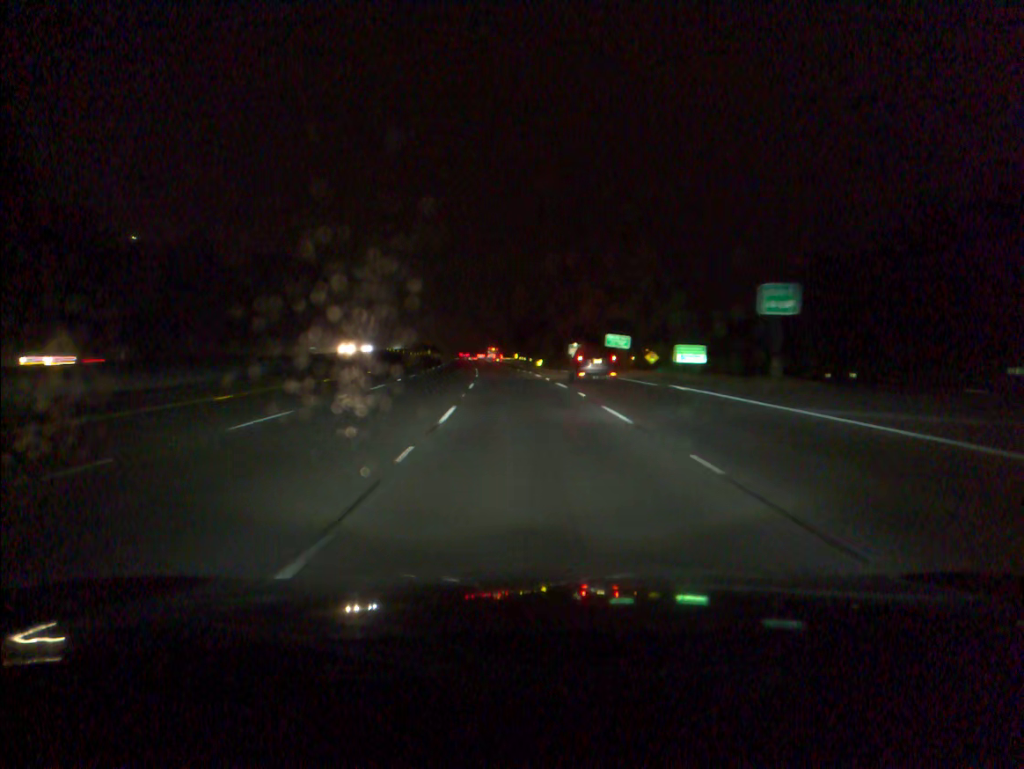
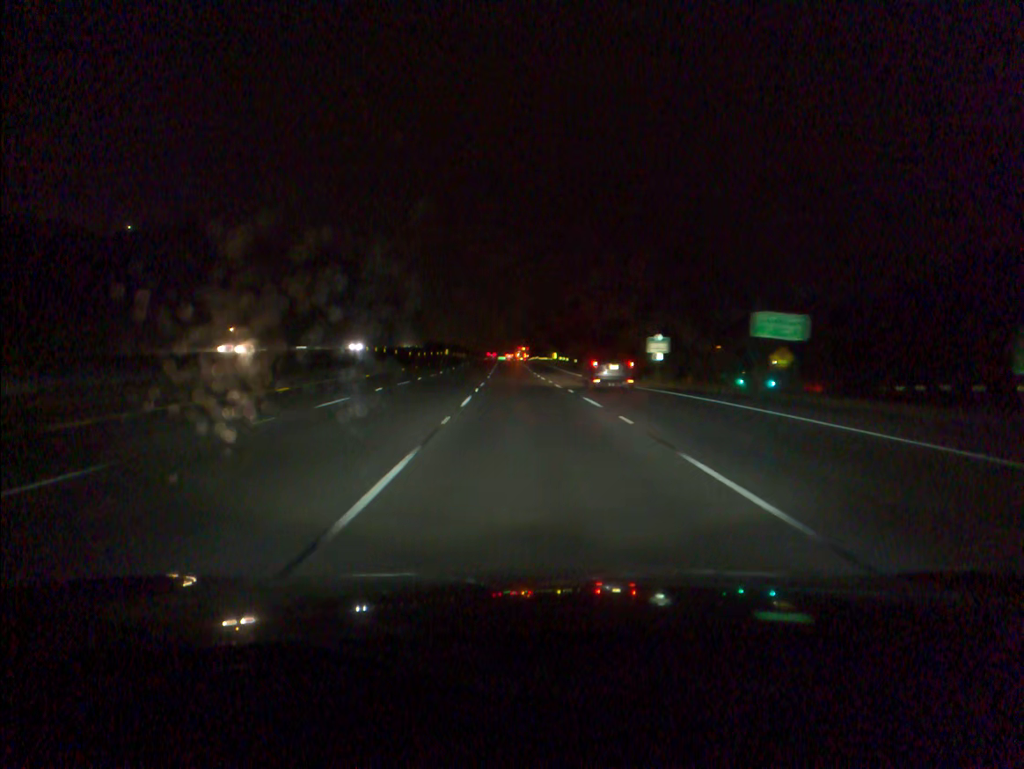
(-0.8, +37.9) m; -3°
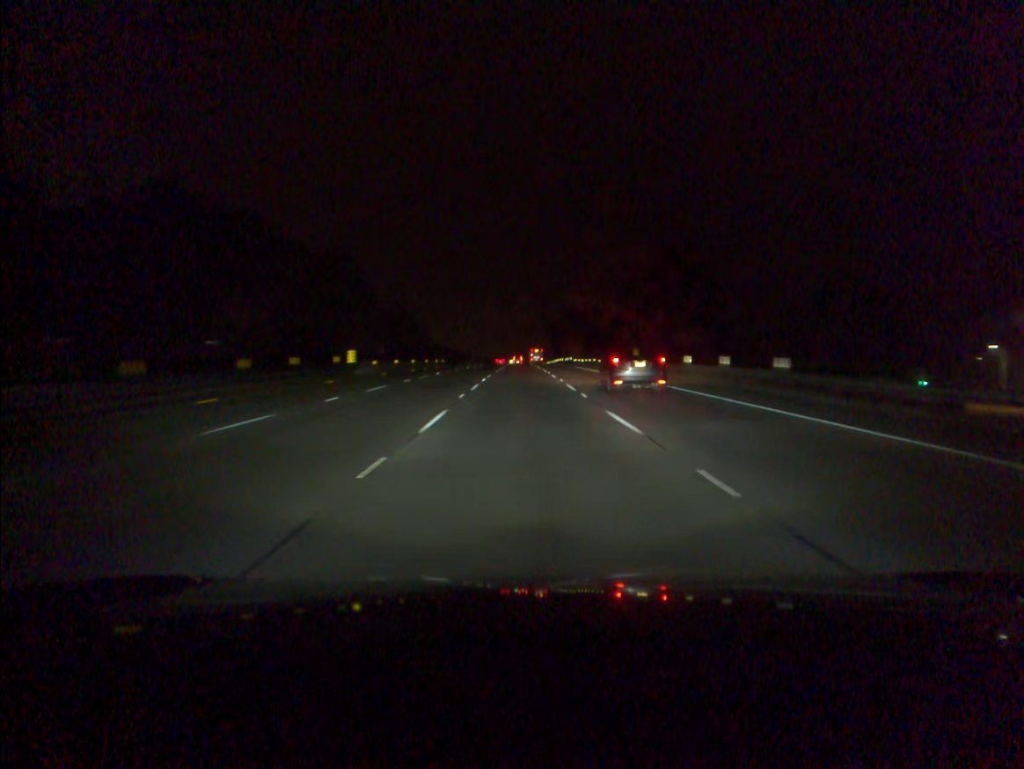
(-1.7, +94.8) m; -1°
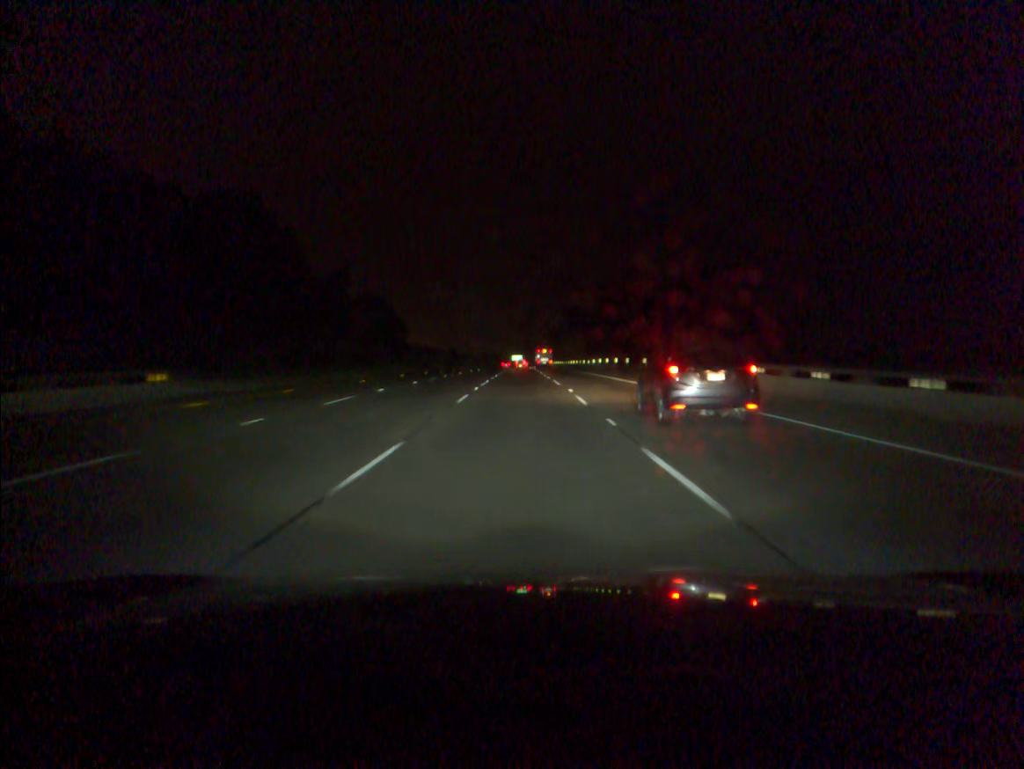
(-0.2, +94.3) m; 0°
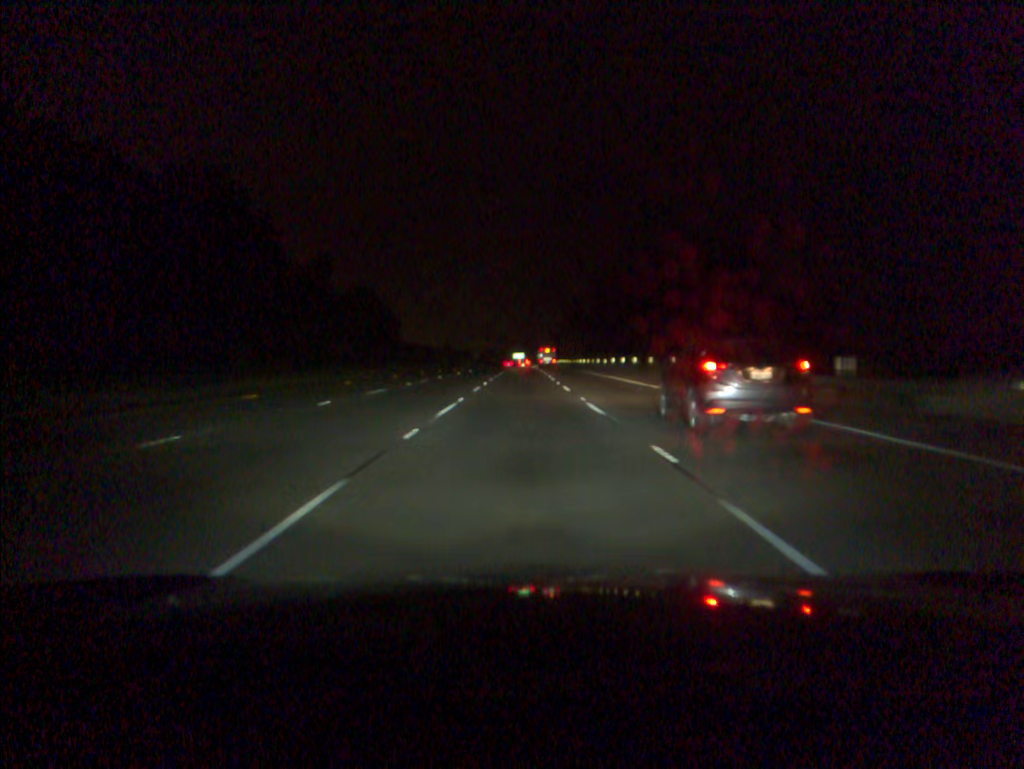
(0.0, +18.8) m; 0°
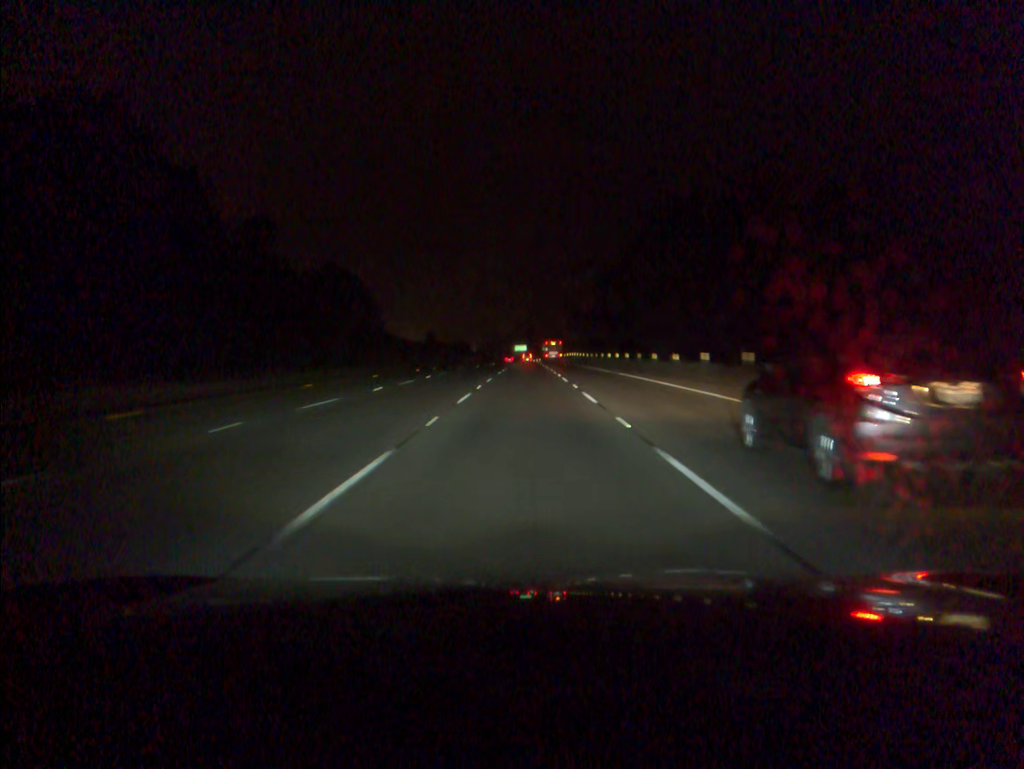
(-0.1, +37.5) m; 0°
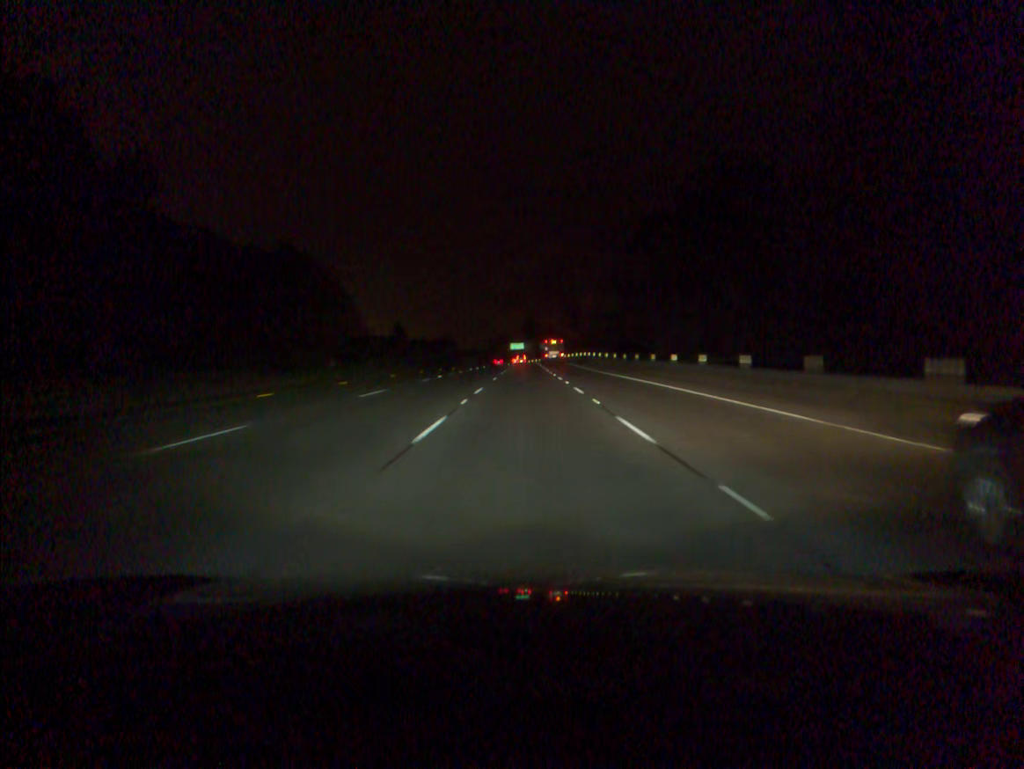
(0.0, +37.6) m; 0°
